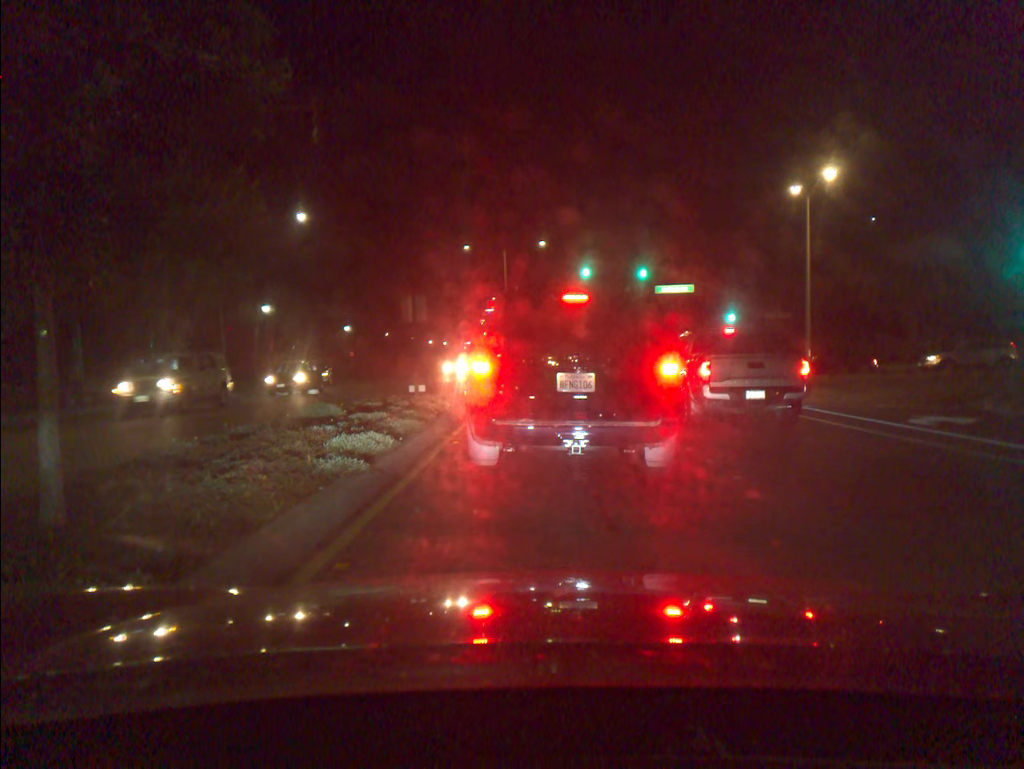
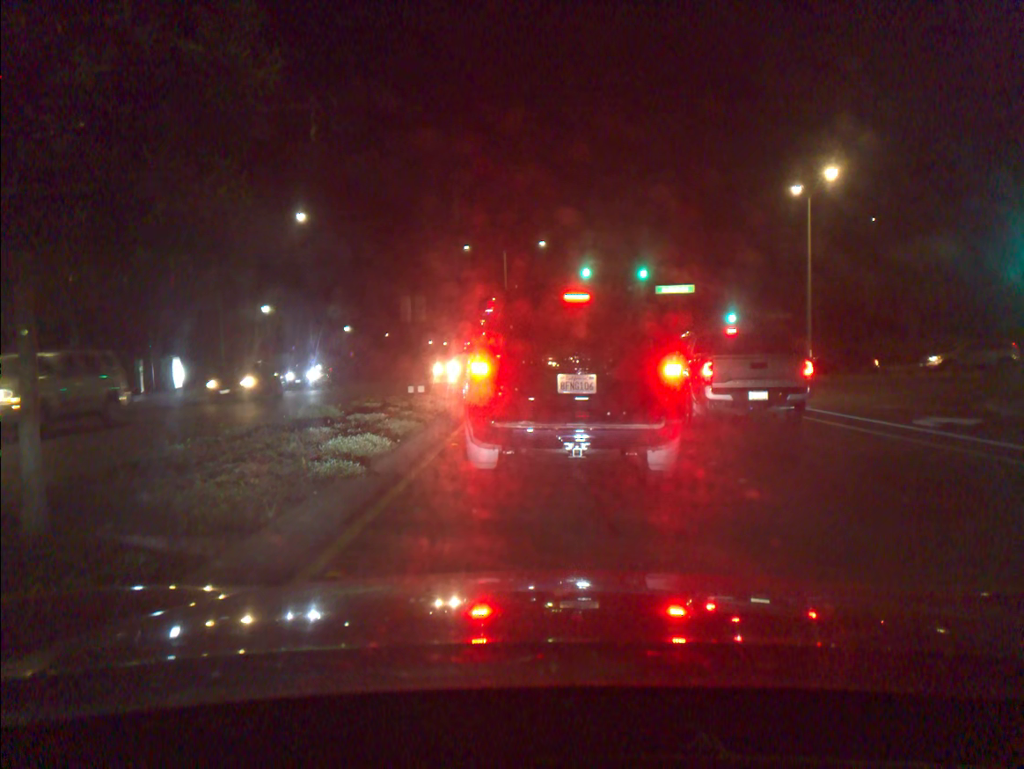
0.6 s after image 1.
(0.0, +0.2) m; 0°
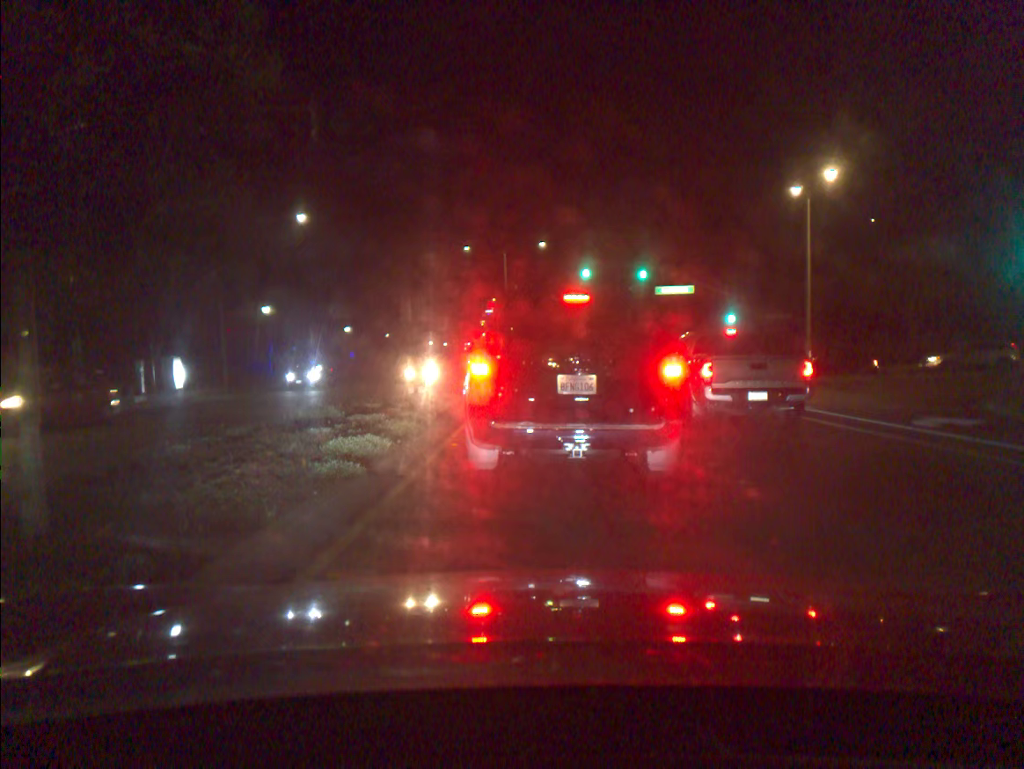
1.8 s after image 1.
(0.0, 0.0) m; 0°
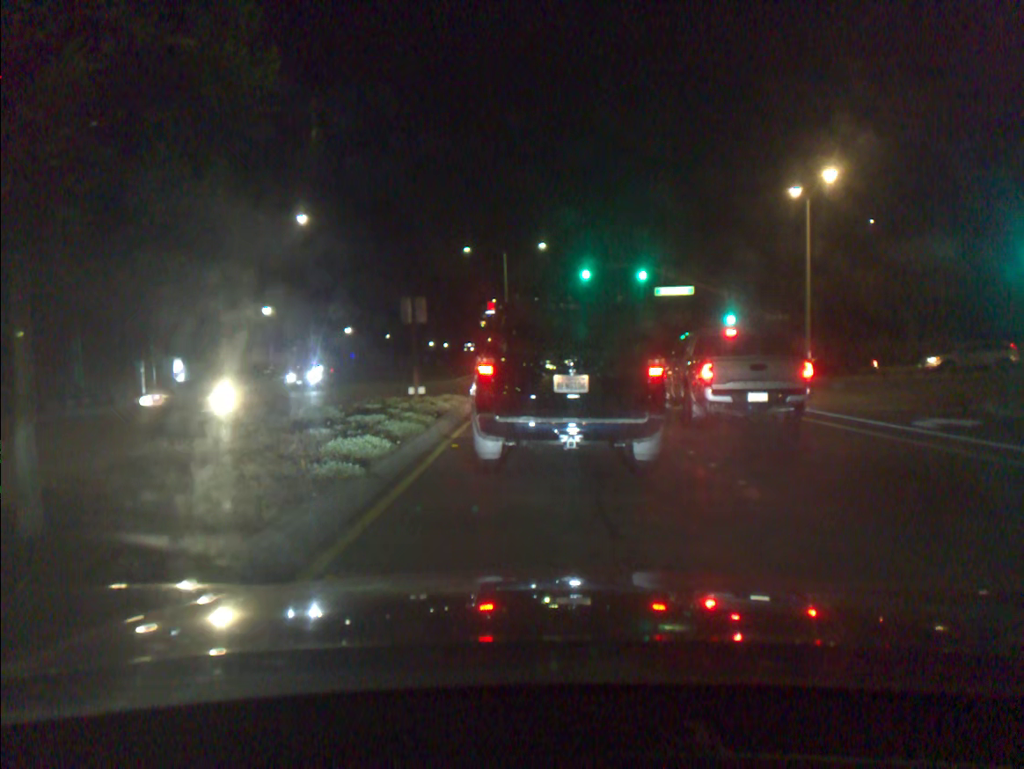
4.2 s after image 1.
(0.0, 0.0) m; 0°
